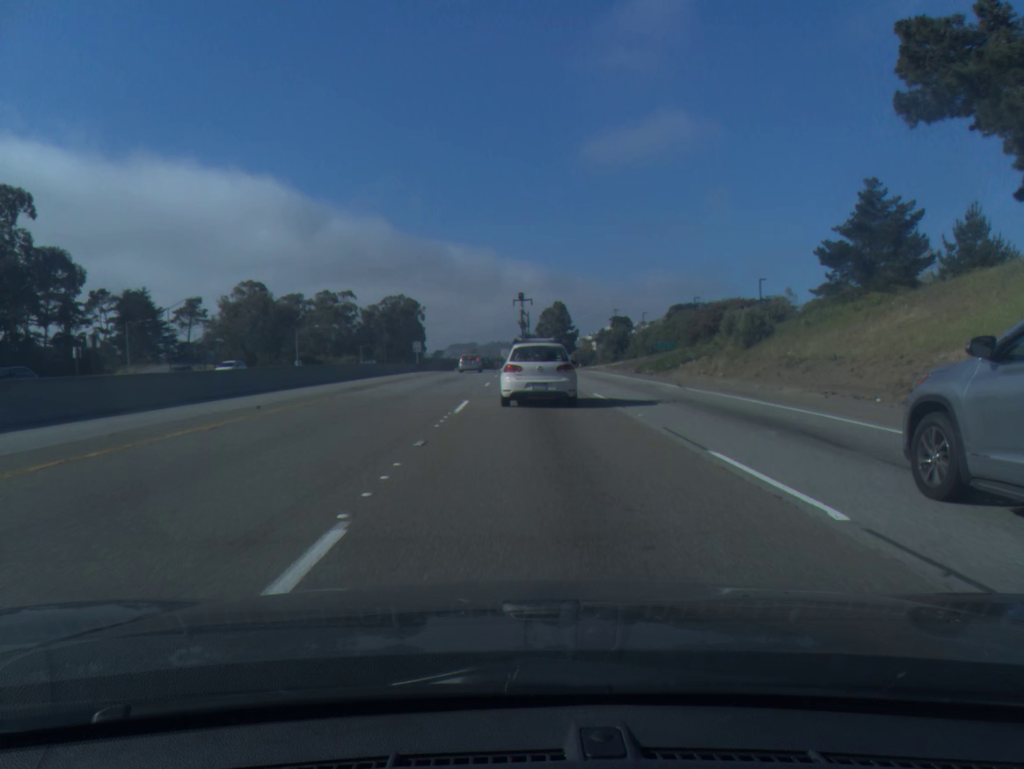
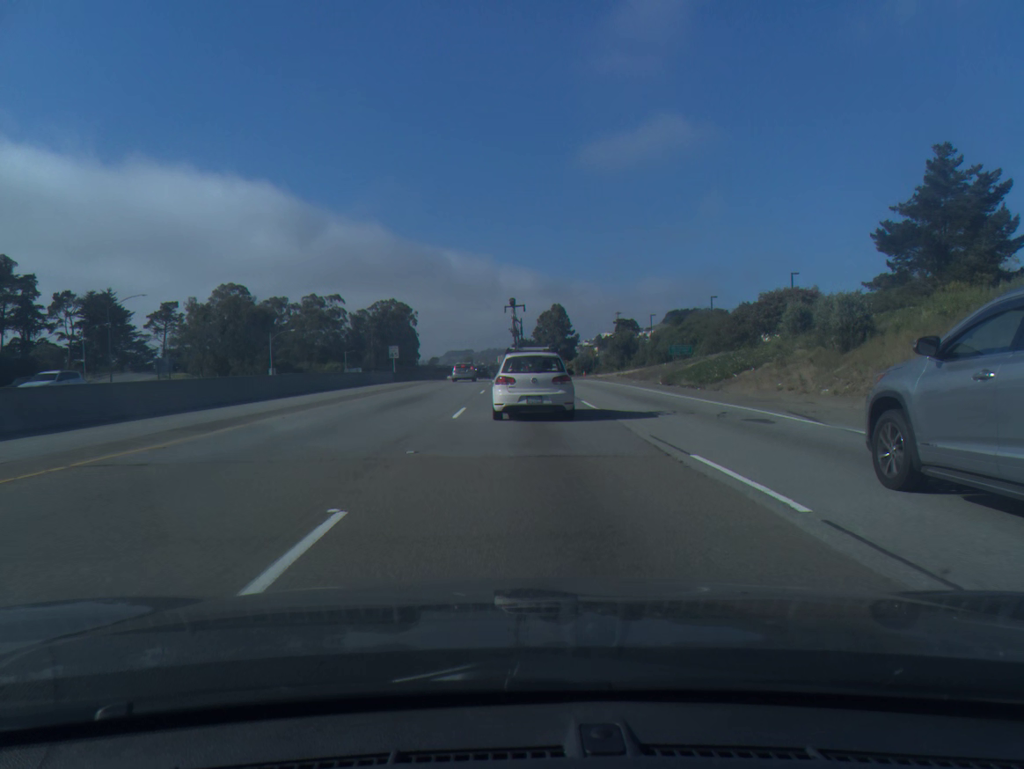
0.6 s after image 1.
(0.0, +14.2) m; 0°
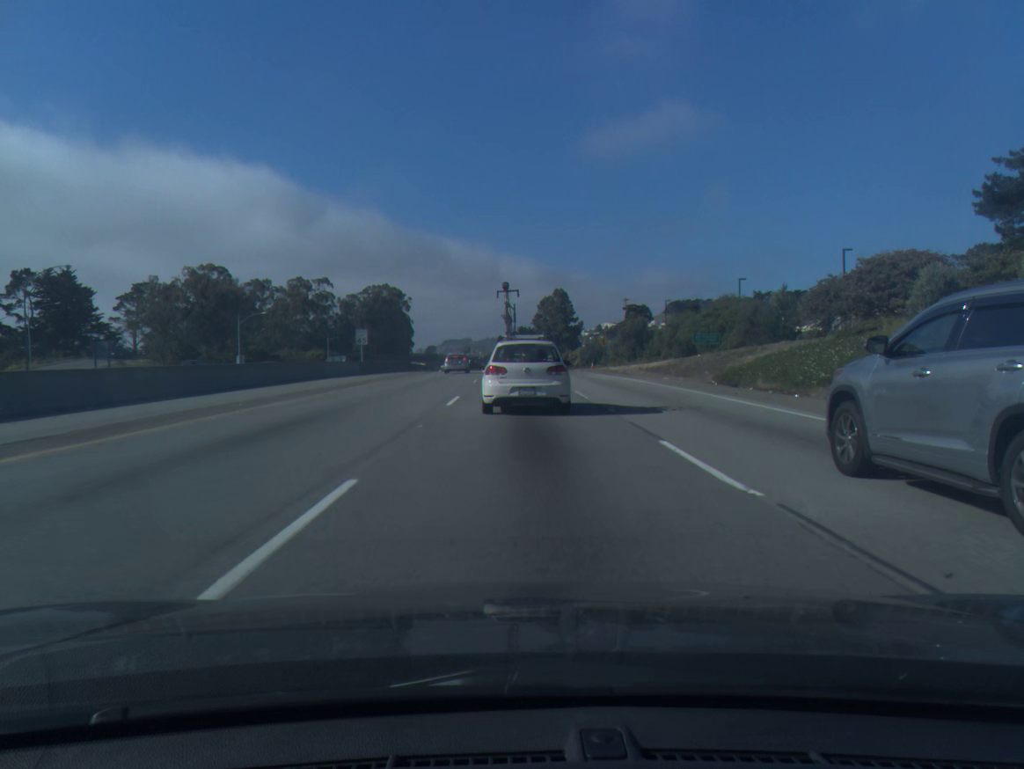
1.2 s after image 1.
(0.0, +14.0) m; 0°
